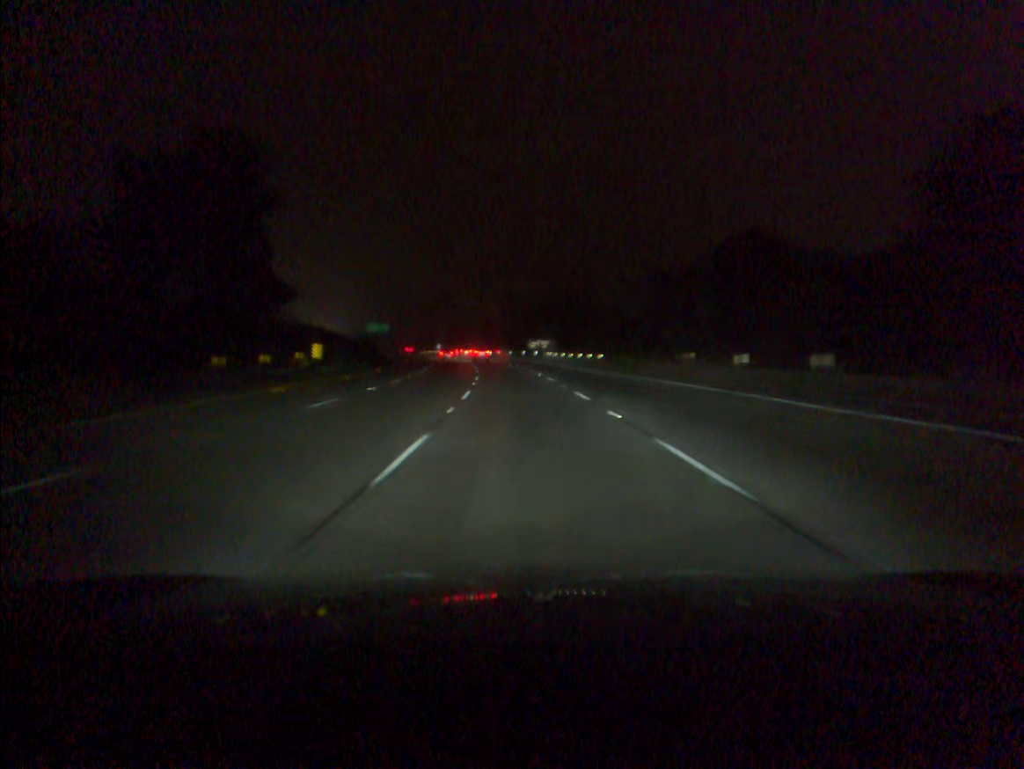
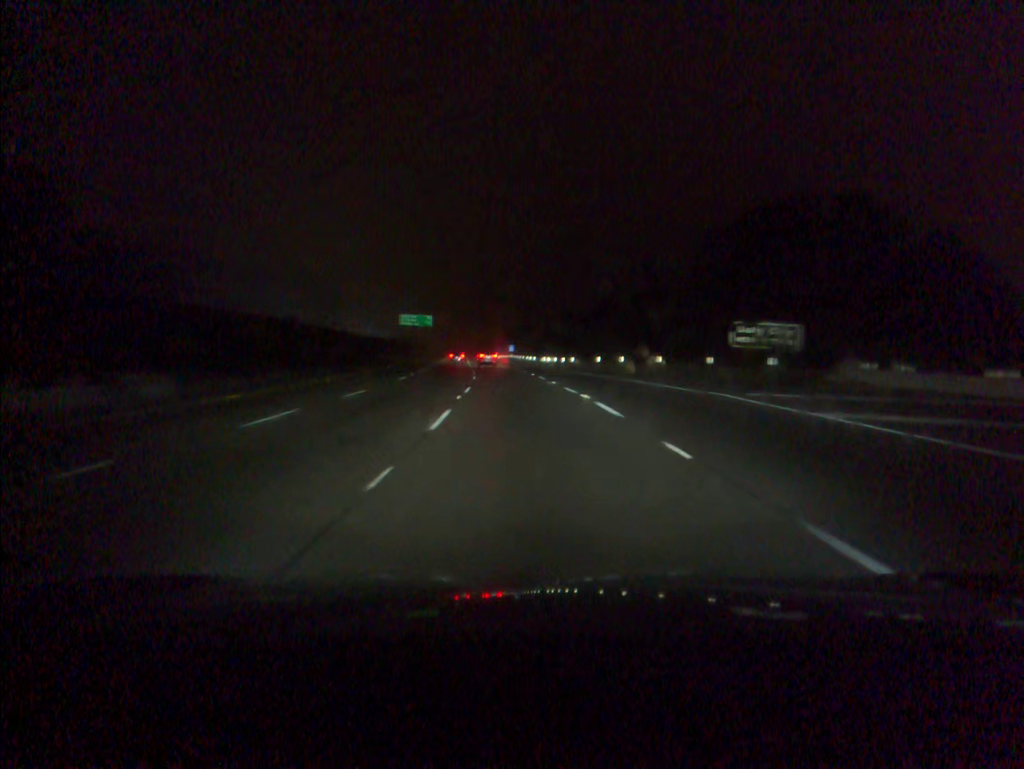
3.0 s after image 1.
(-5.1, +92.7) m; -7°
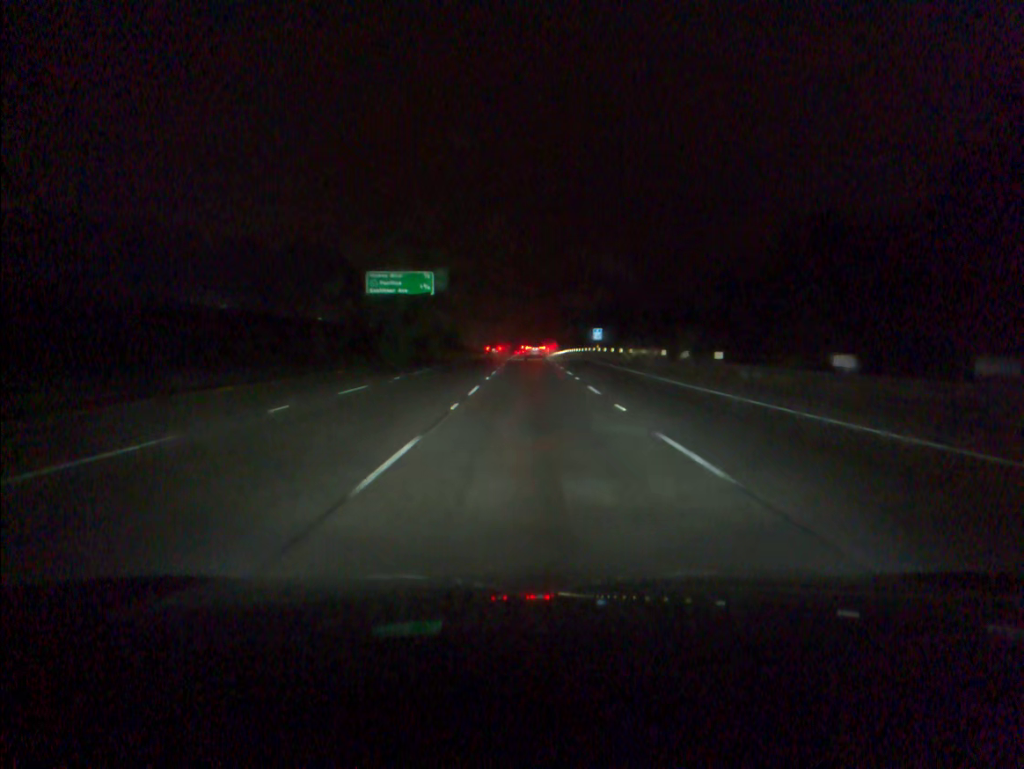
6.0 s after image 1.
(-4.3, +89.9) m; -4°
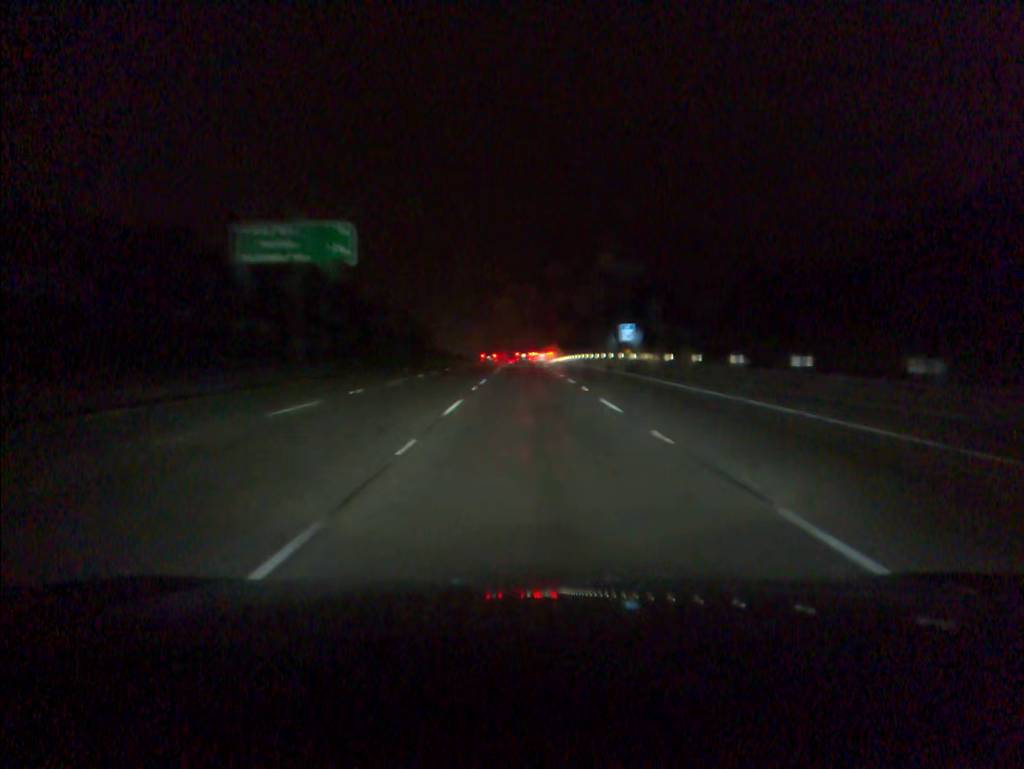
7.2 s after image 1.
(+0.1, +35.1) m; 0°
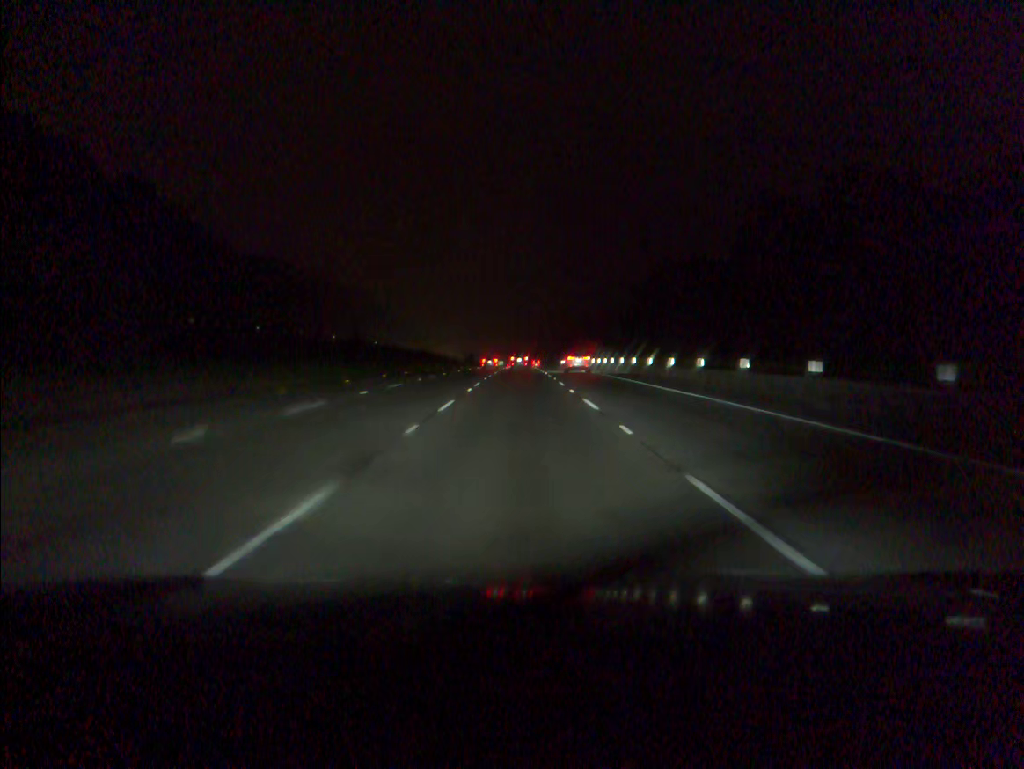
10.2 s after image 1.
(+0.1, +85.6) m; 0°
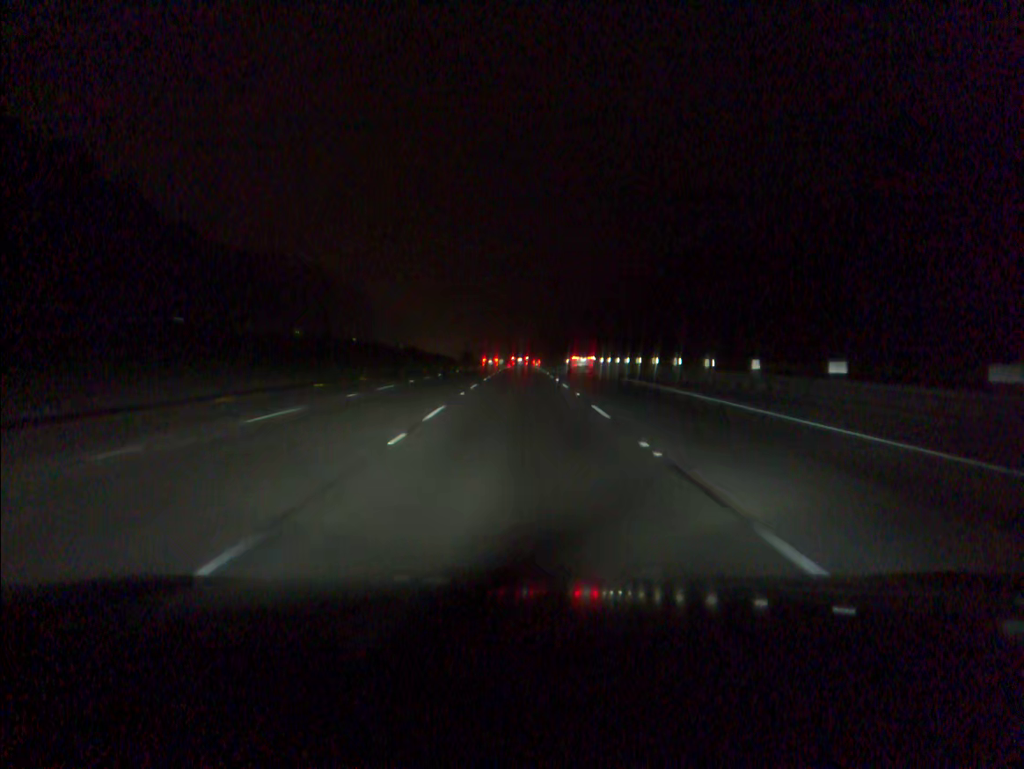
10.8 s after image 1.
(0.0, +17.0) m; 0°
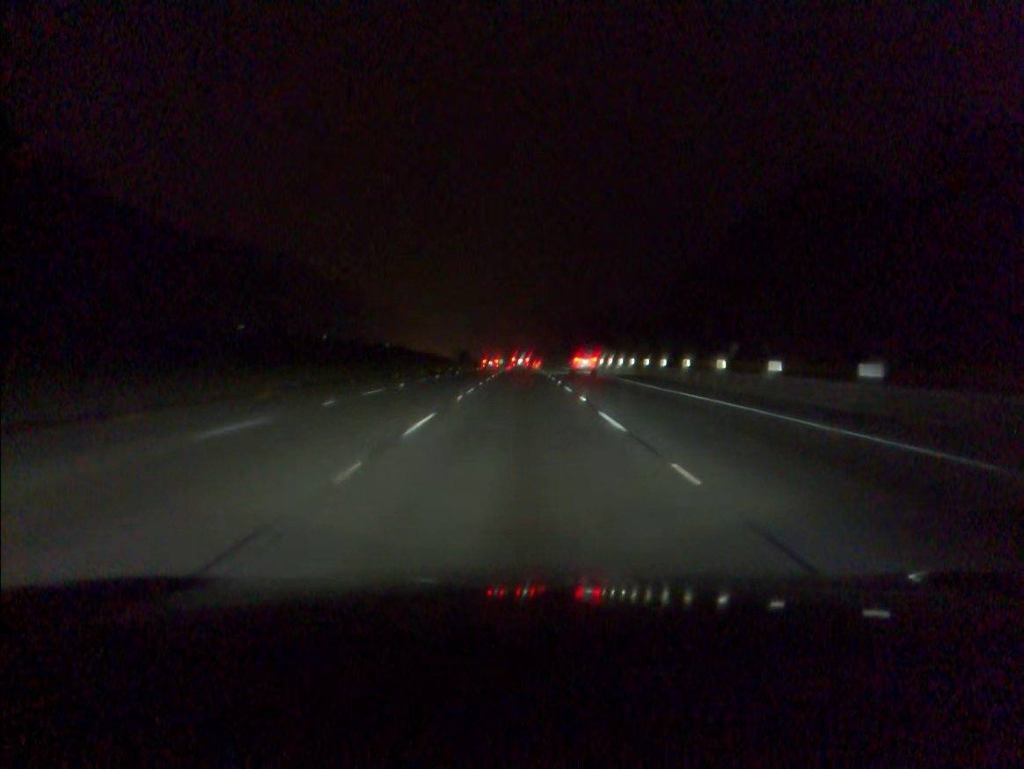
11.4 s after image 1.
(0.0, +17.1) m; 0°
